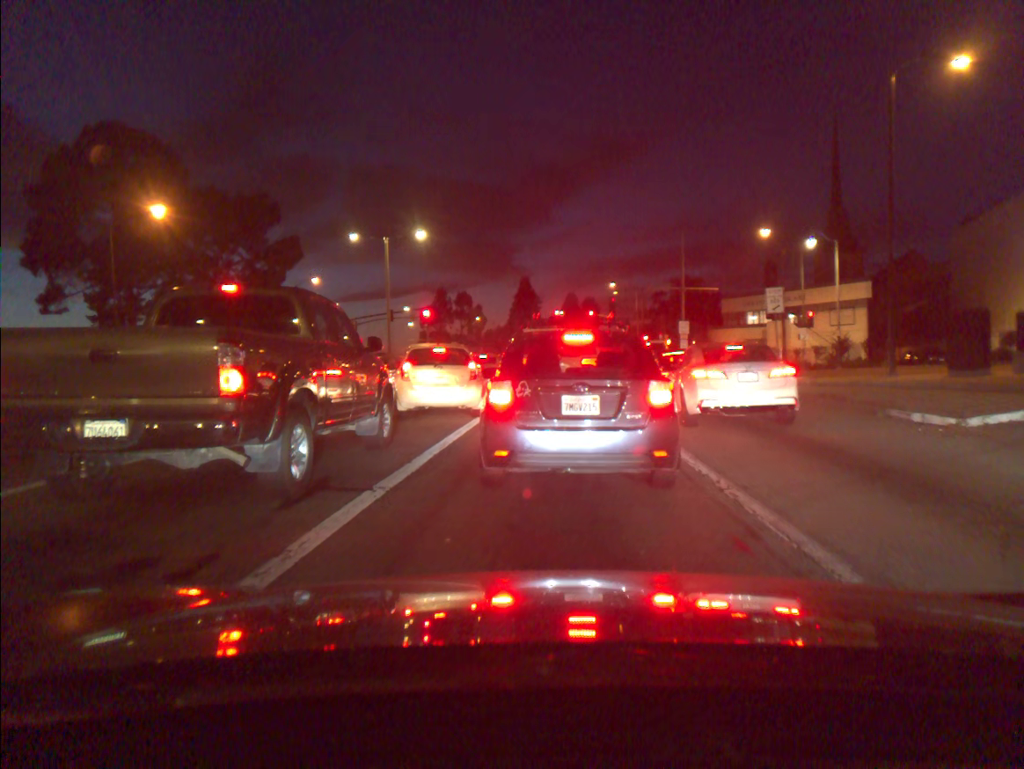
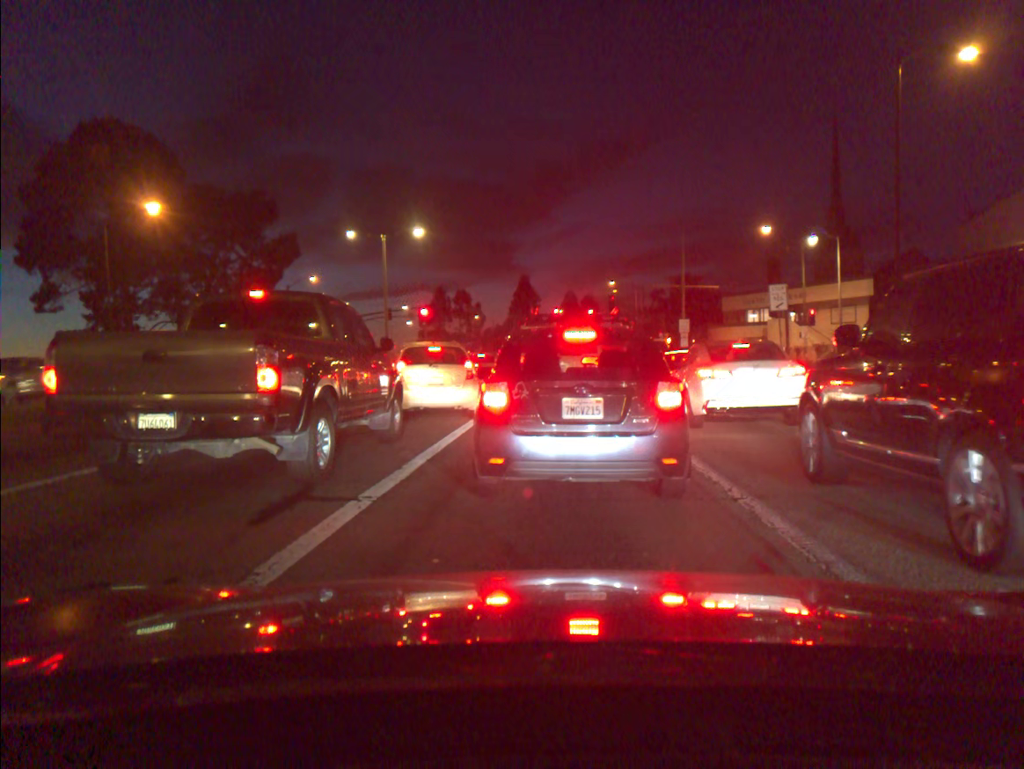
(0.0, +0.5) m; 0°
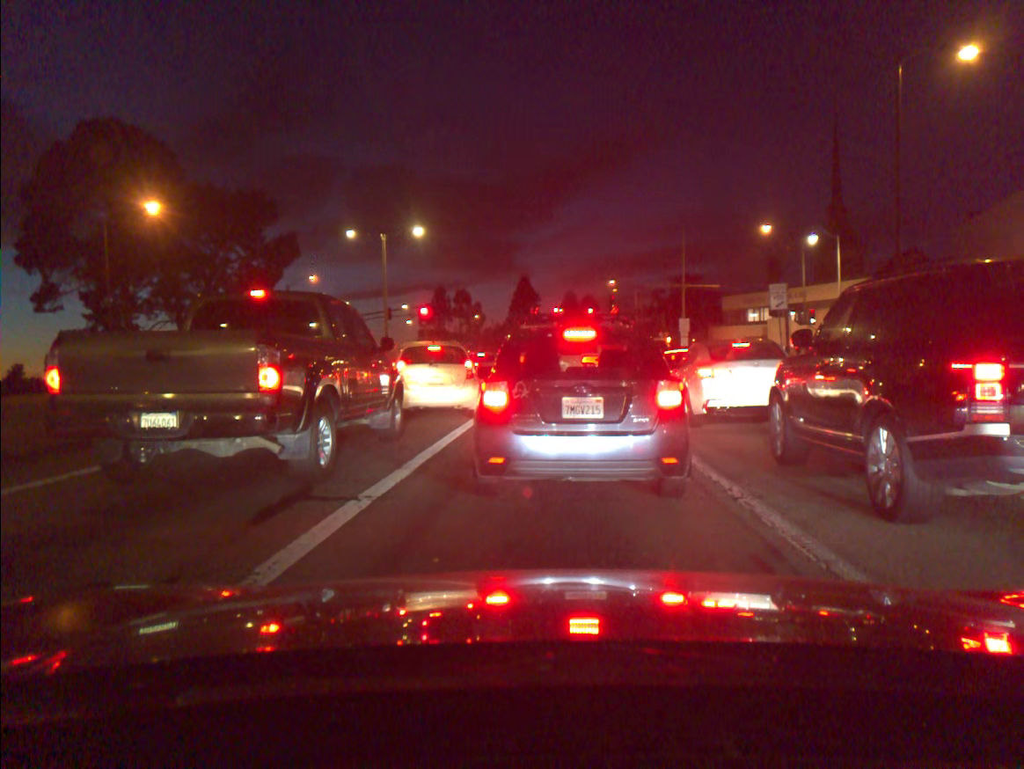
(0.0, 0.0) m; 0°
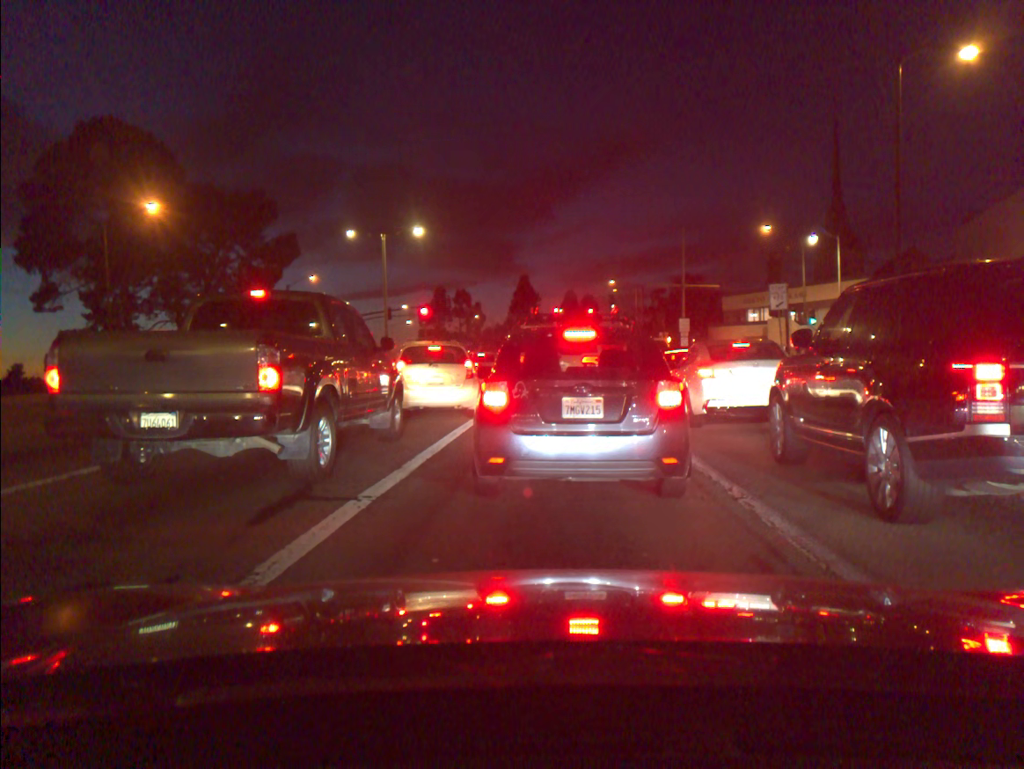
(0.0, 0.0) m; 0°
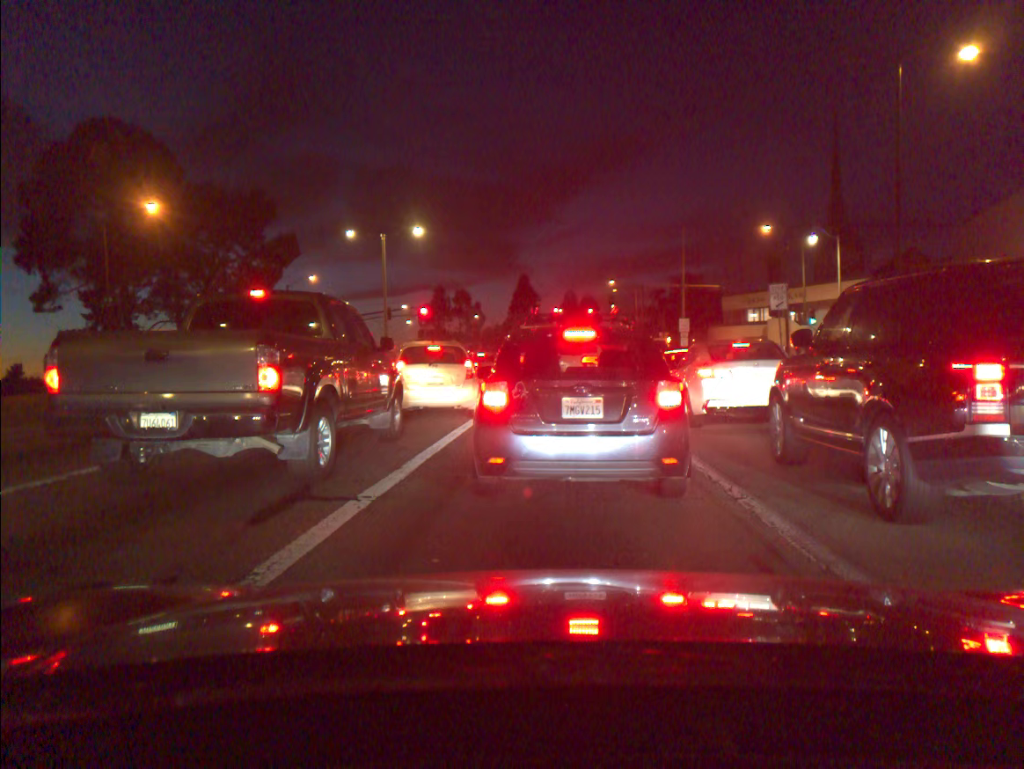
(0.0, 0.0) m; 0°
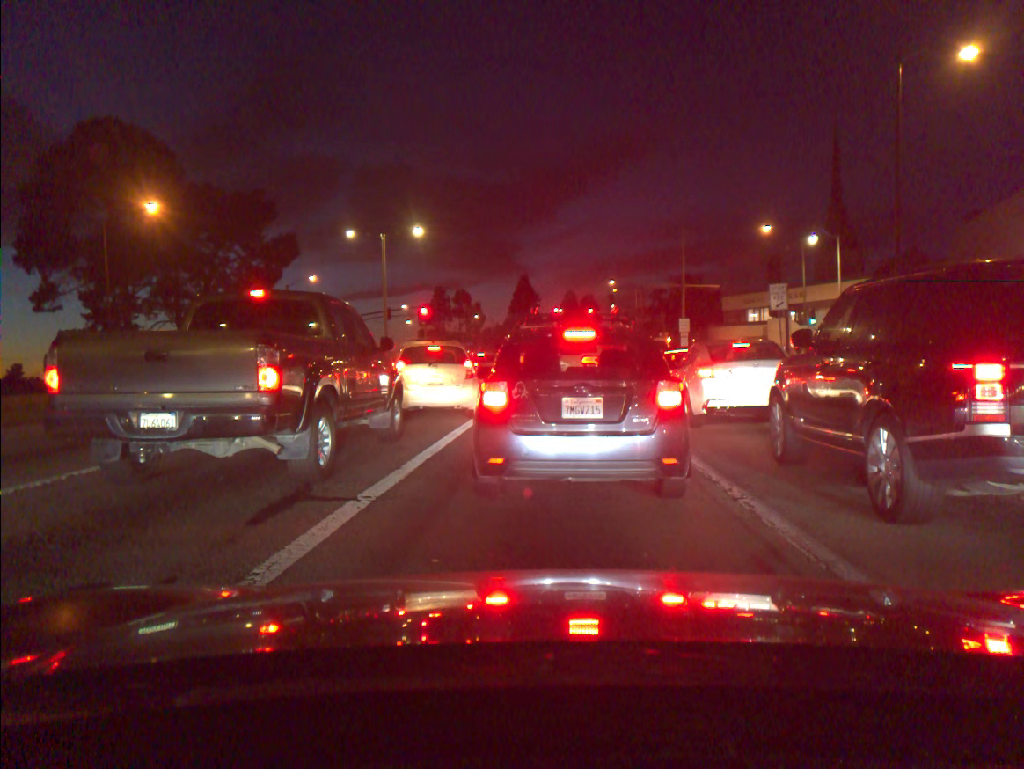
(0.0, 0.0) m; 0°
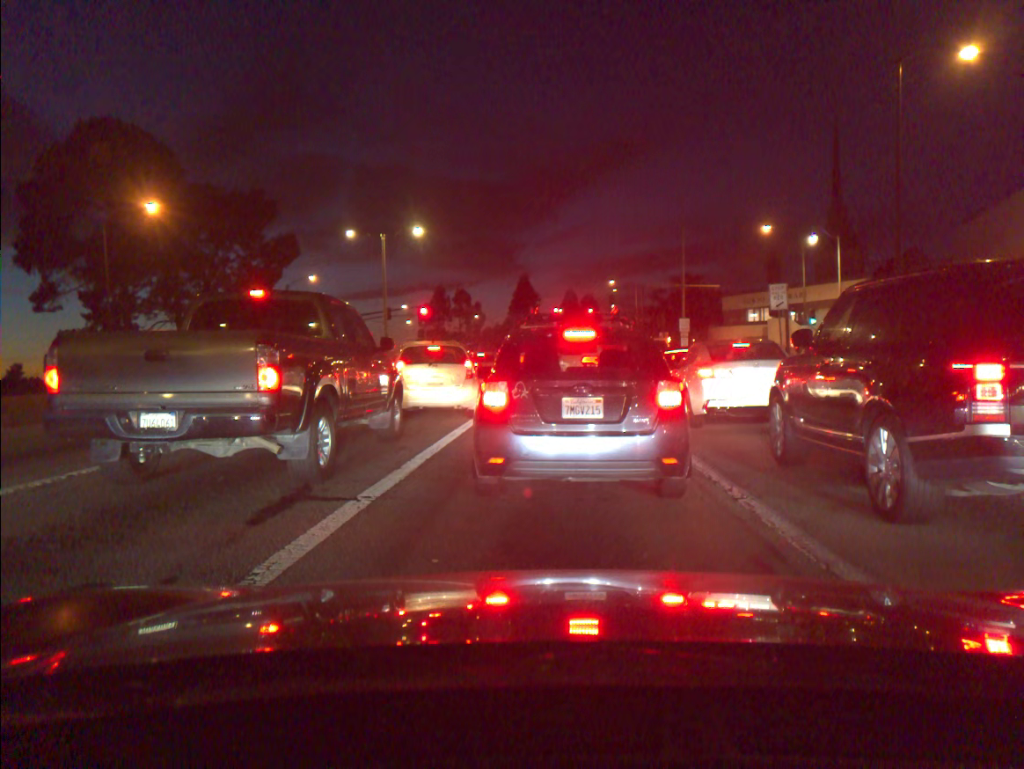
(0.0, 0.0) m; 0°
